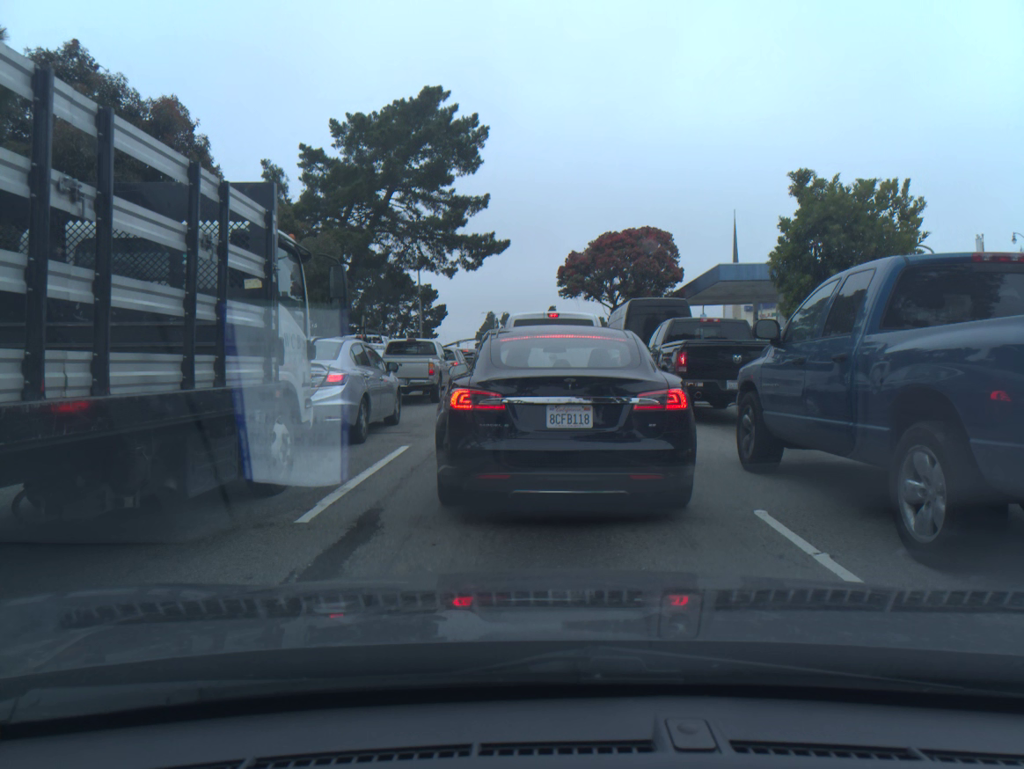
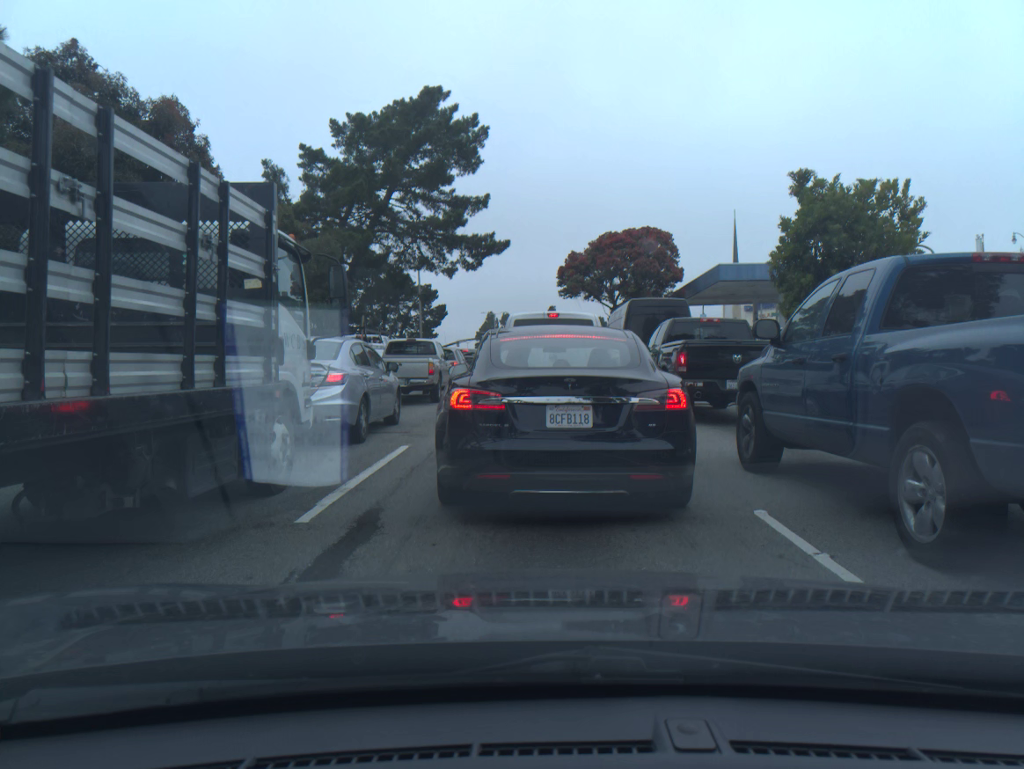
(0.0, 0.0) m; 0°
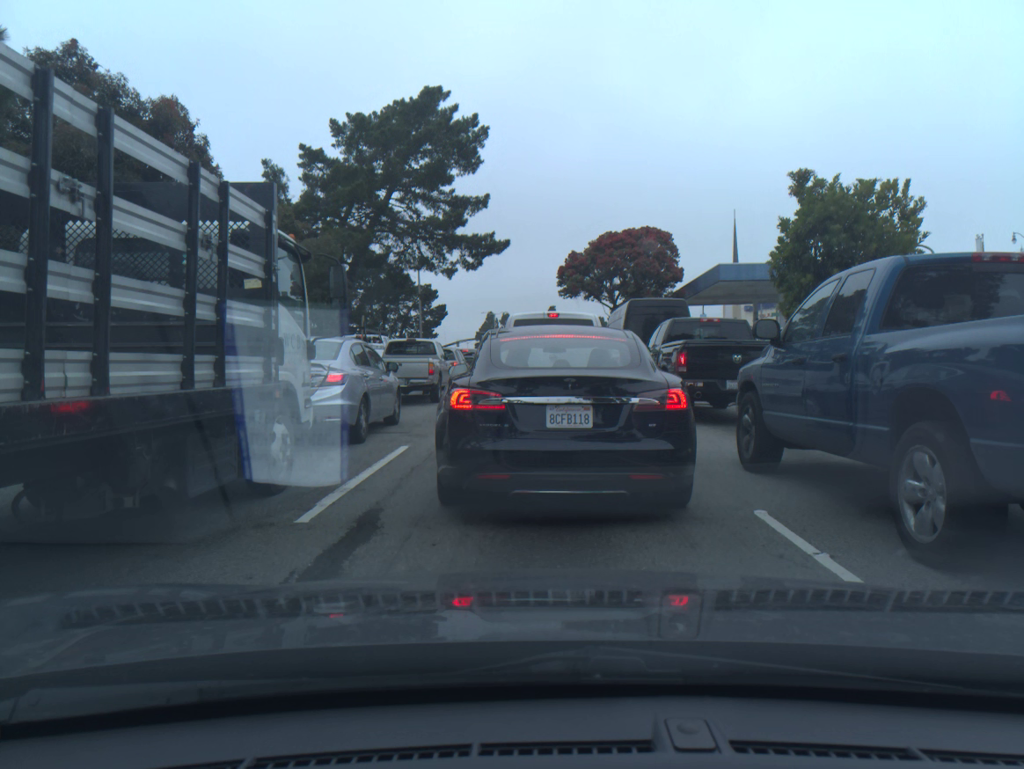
(0.0, 0.0) m; 0°
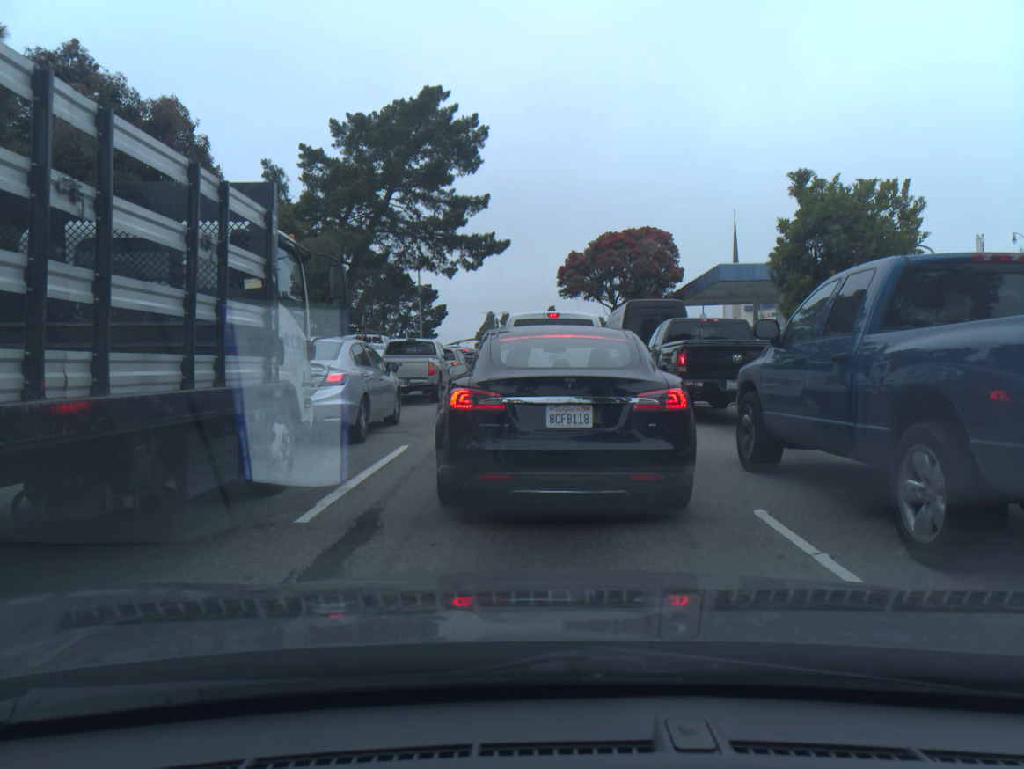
(0.0, 0.0) m; 0°
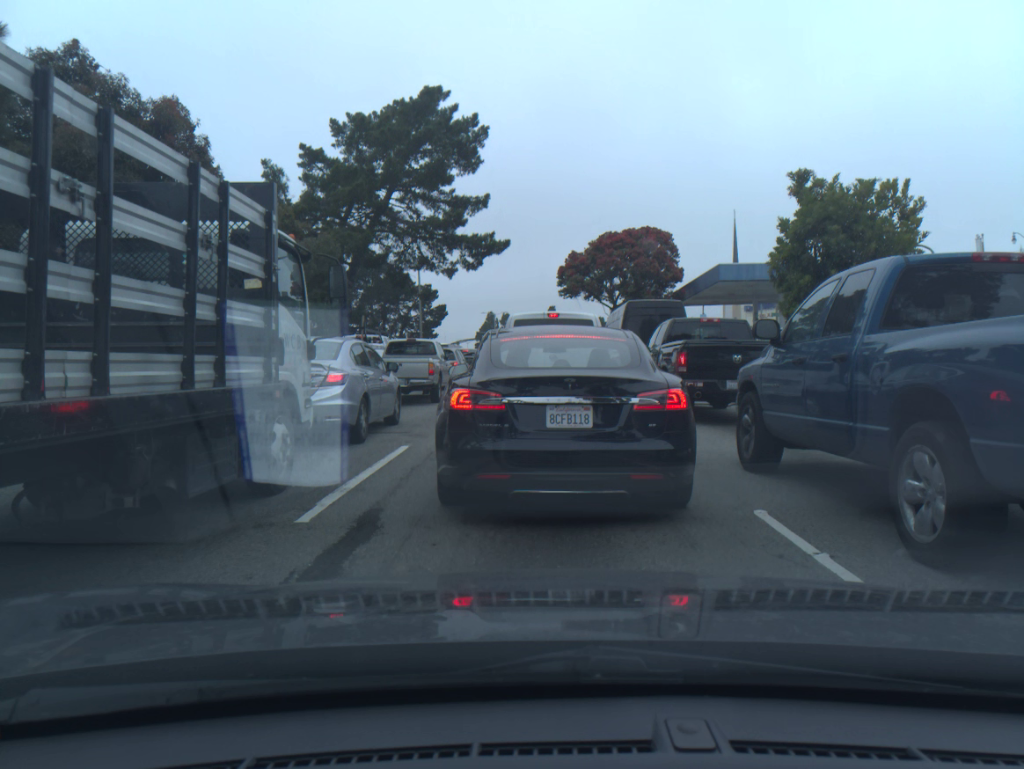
(0.0, 0.0) m; 0°
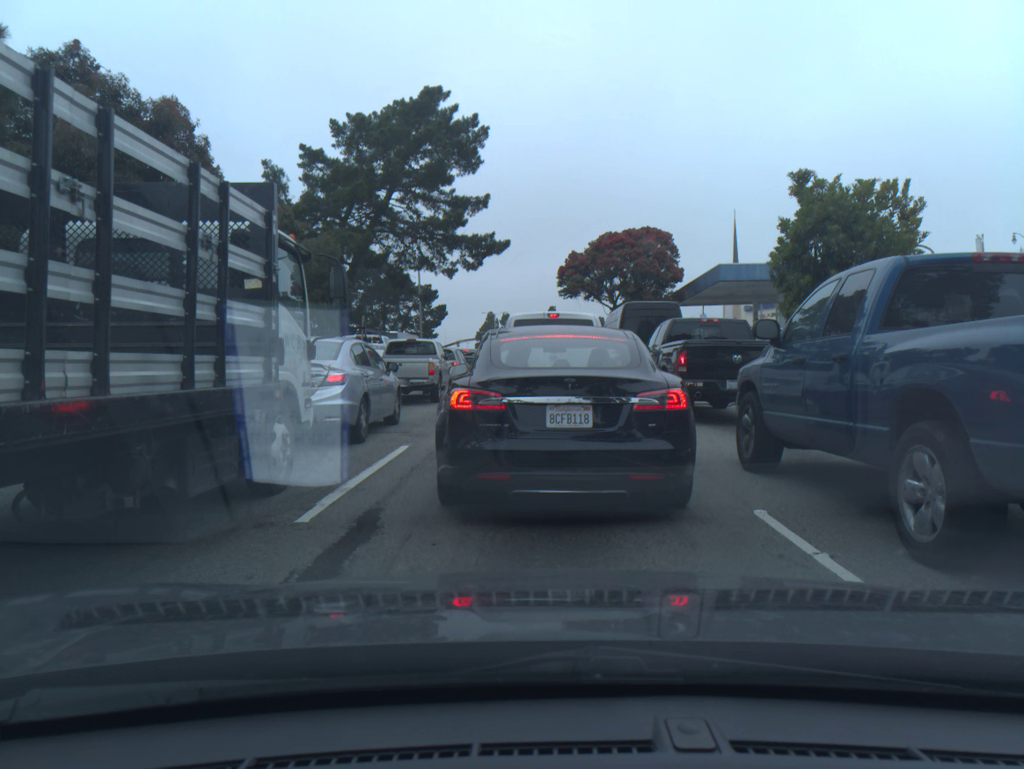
(0.0, 0.0) m; 0°
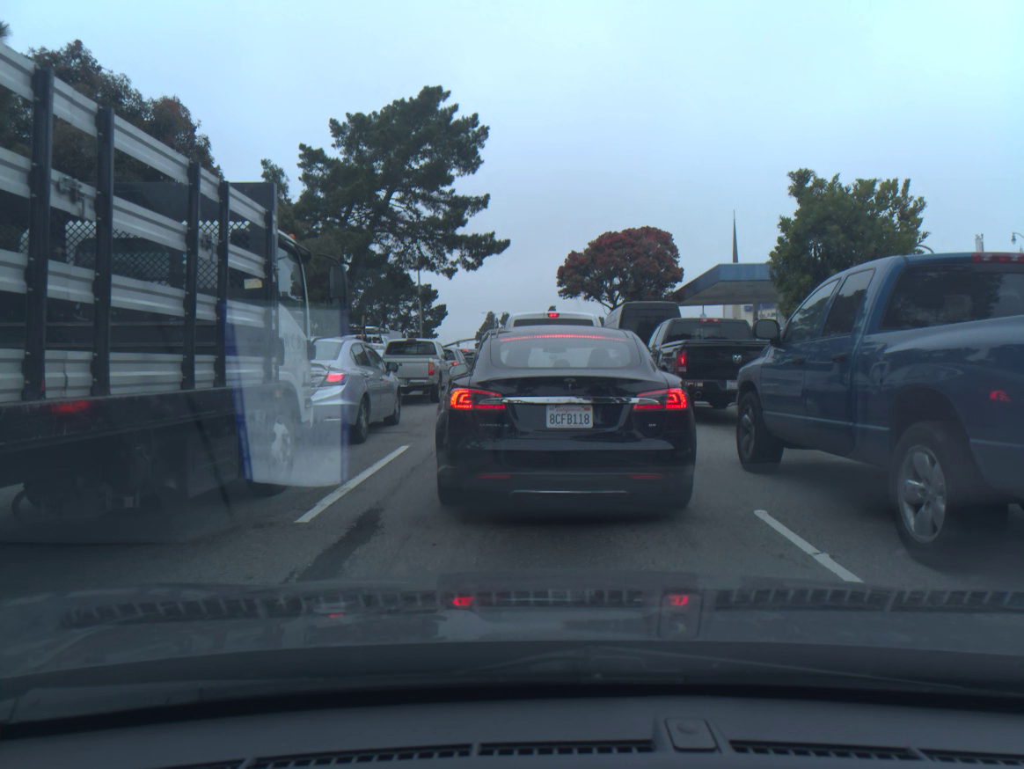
(0.0, 0.0) m; 0°
